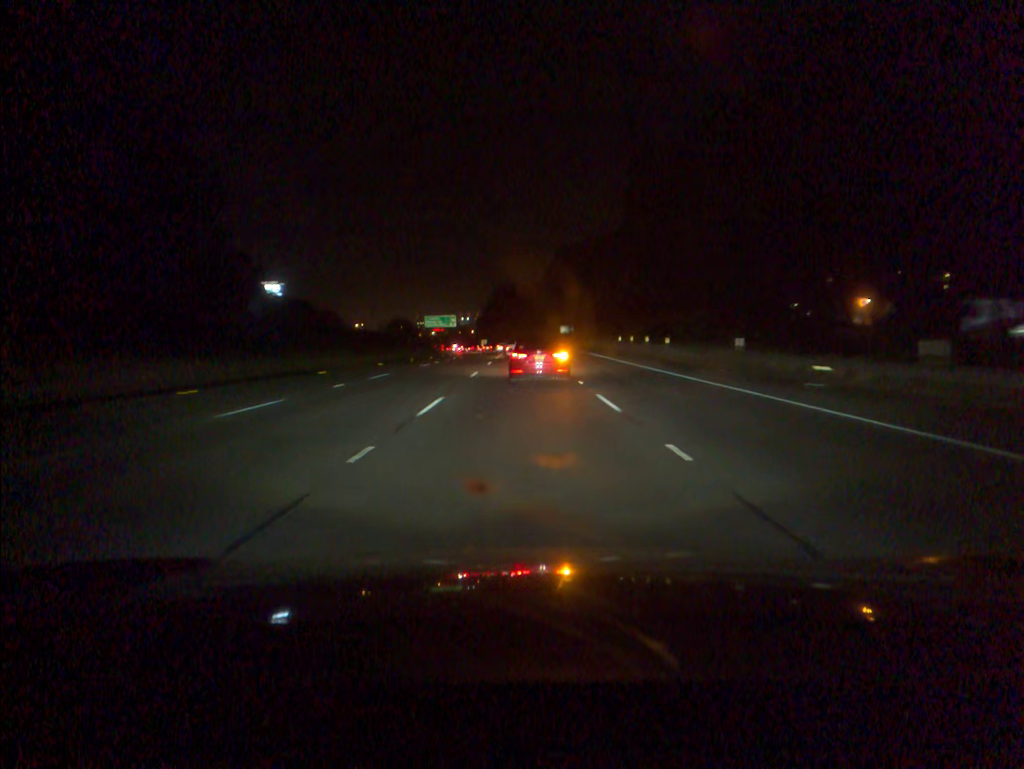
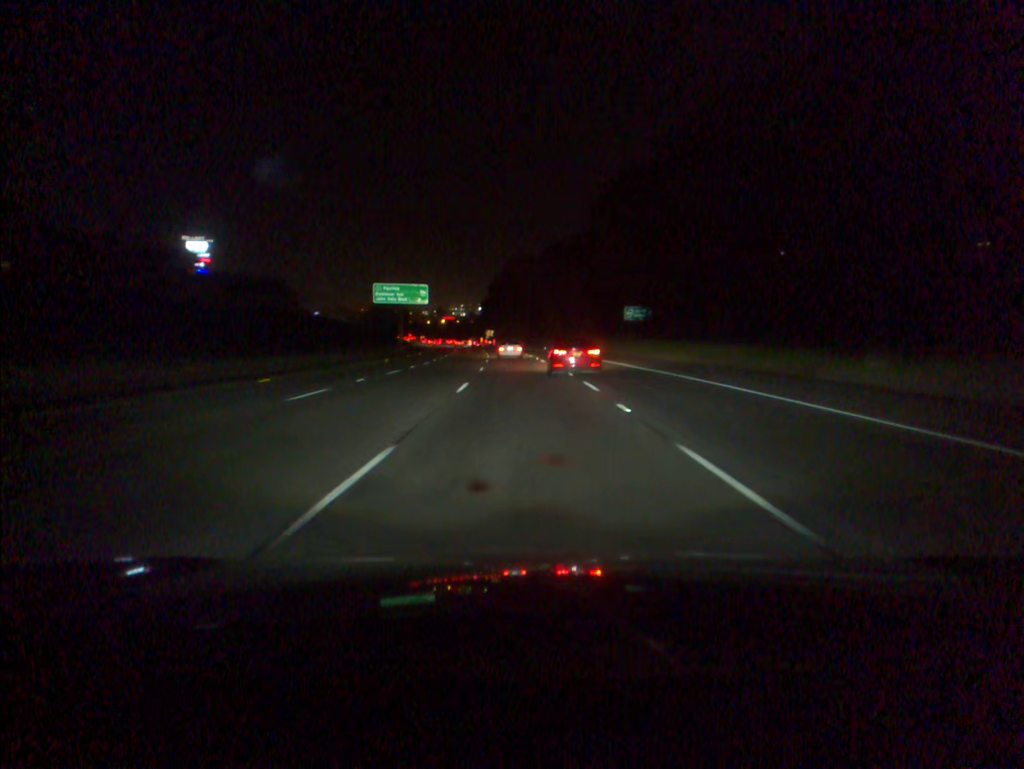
(-0.6, +81.8) m; -1°
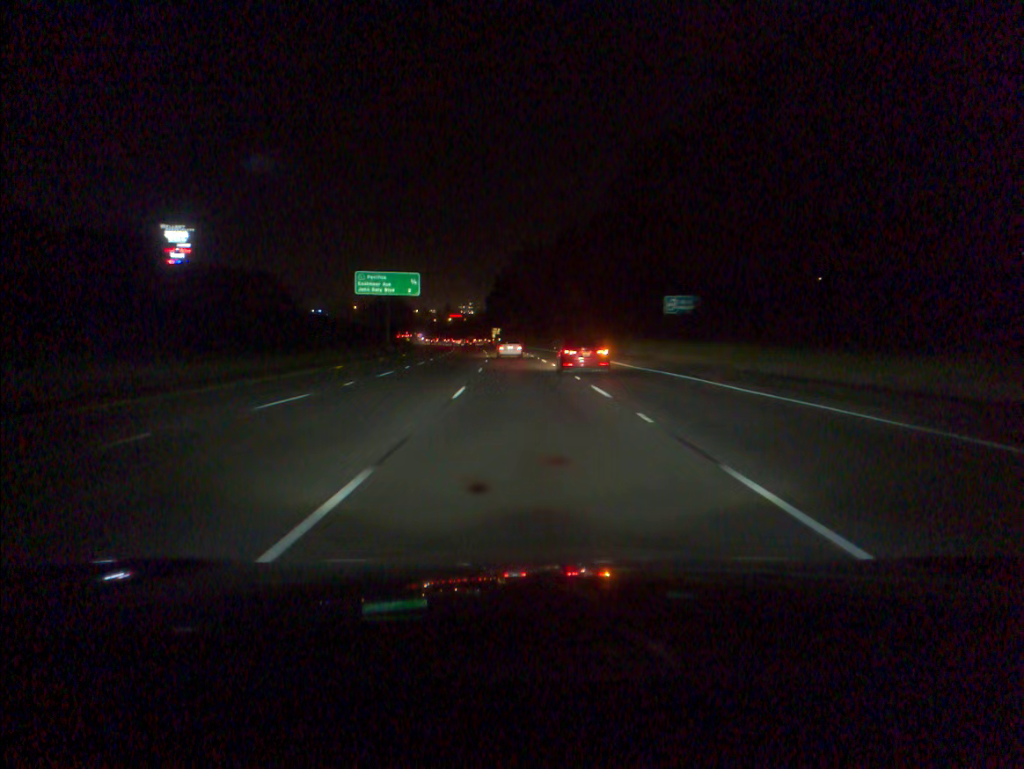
(-0.1, +16.4) m; -1°
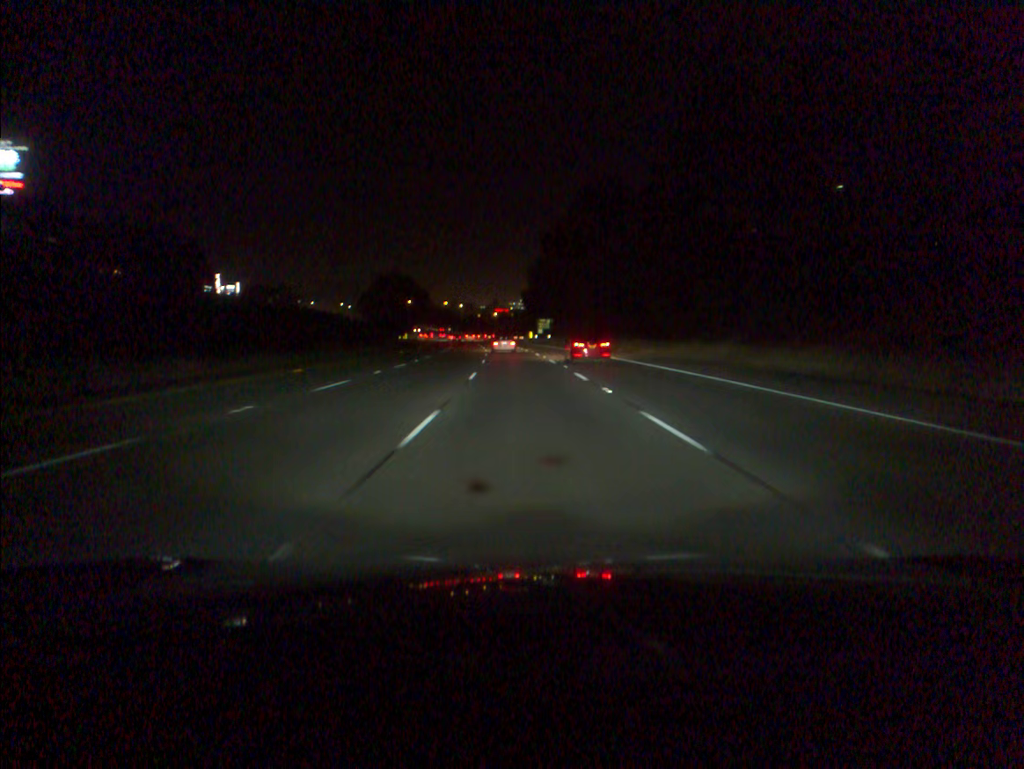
(-2.4, +81.9) m; -4°
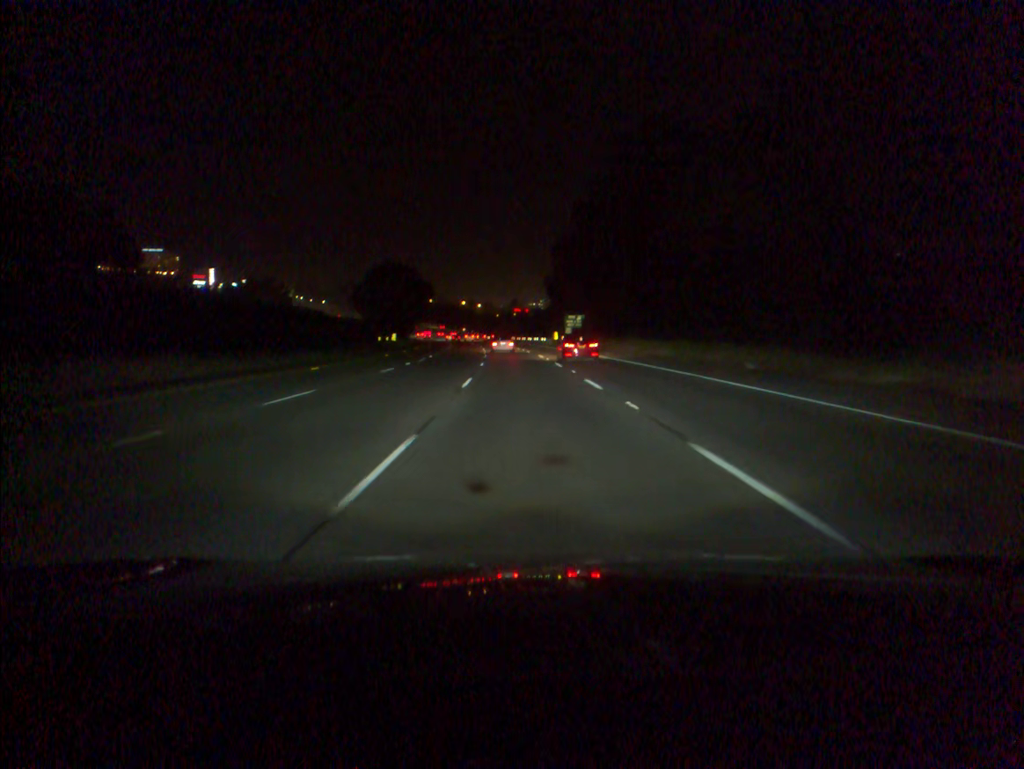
(-0.4, +32.9) m; -2°
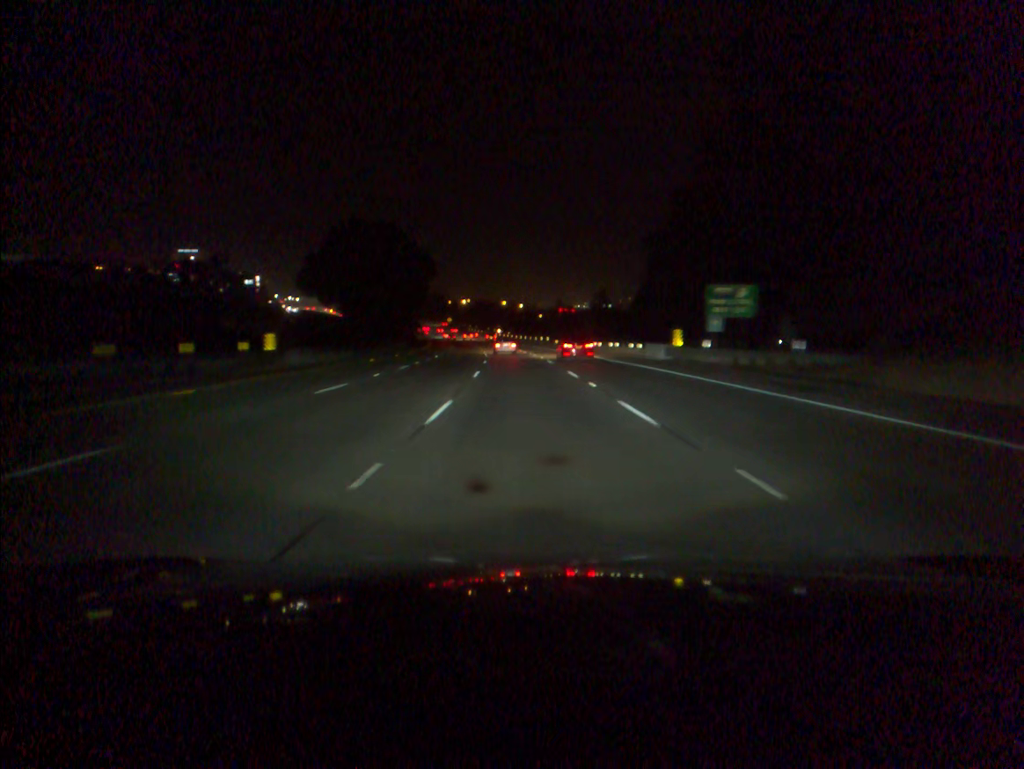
(-1.7, +66.6) m; -3°
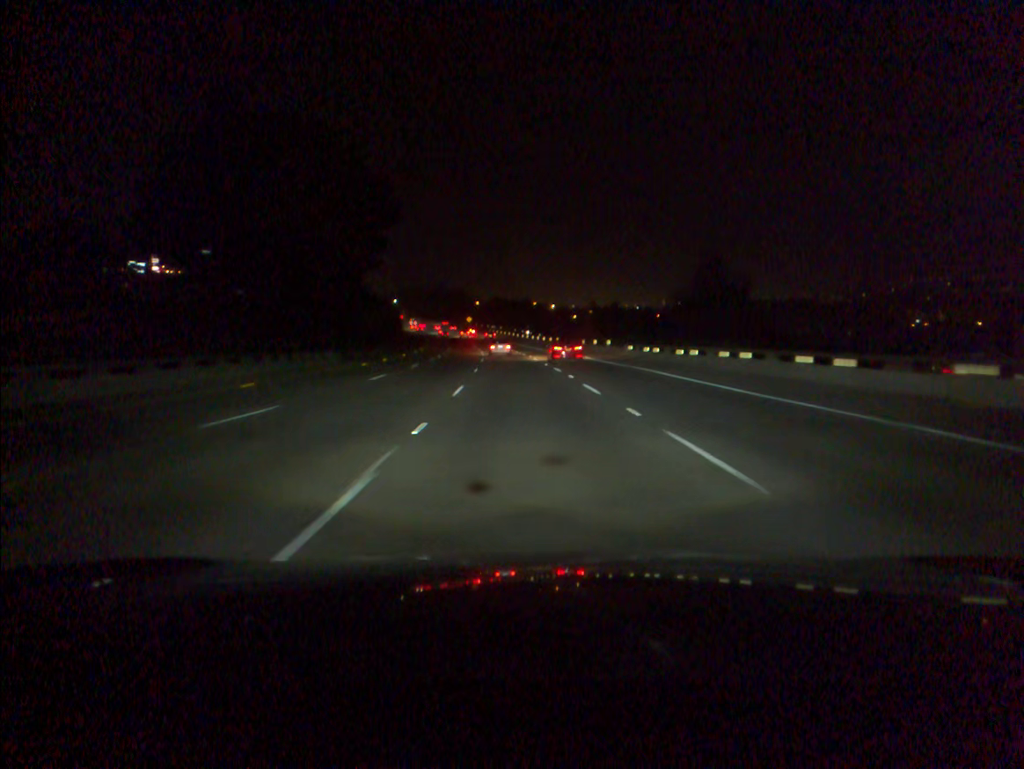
(-0.9, +51.1) m; -2°
